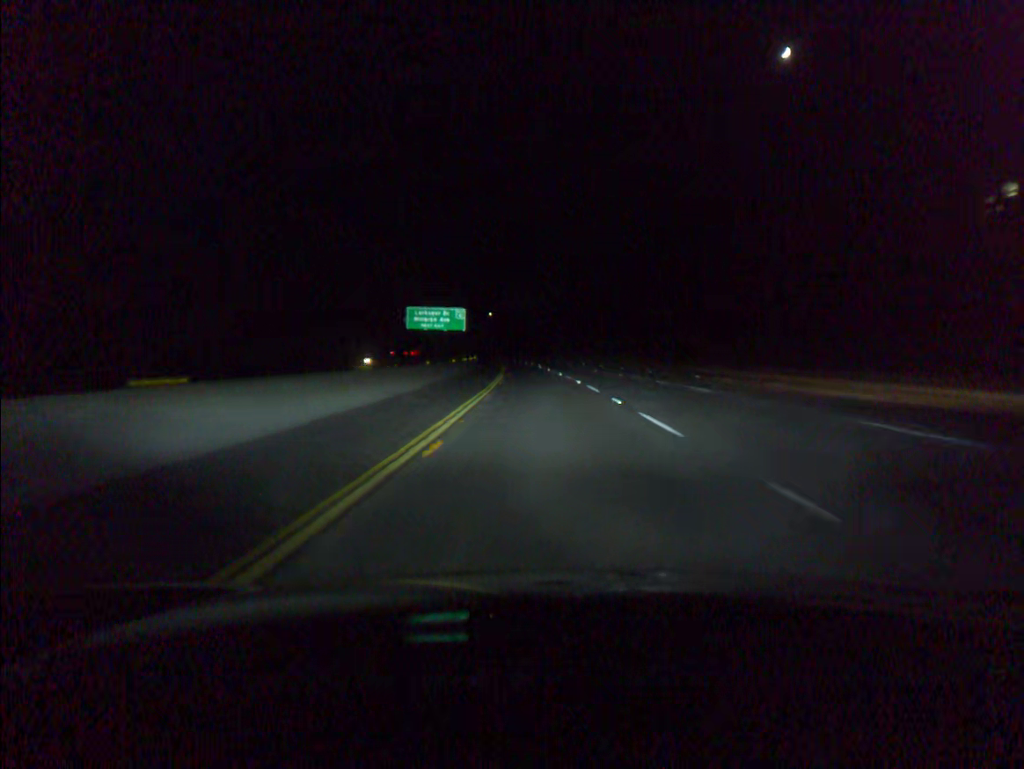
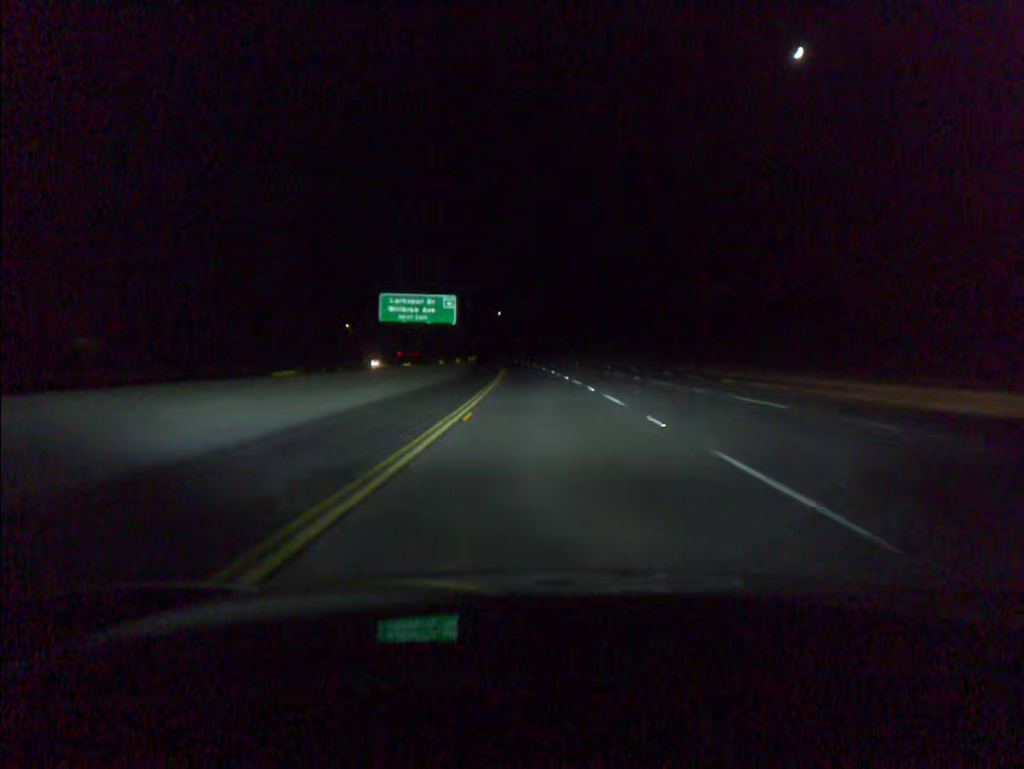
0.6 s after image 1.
(-0.1, +21.3) m; -1°
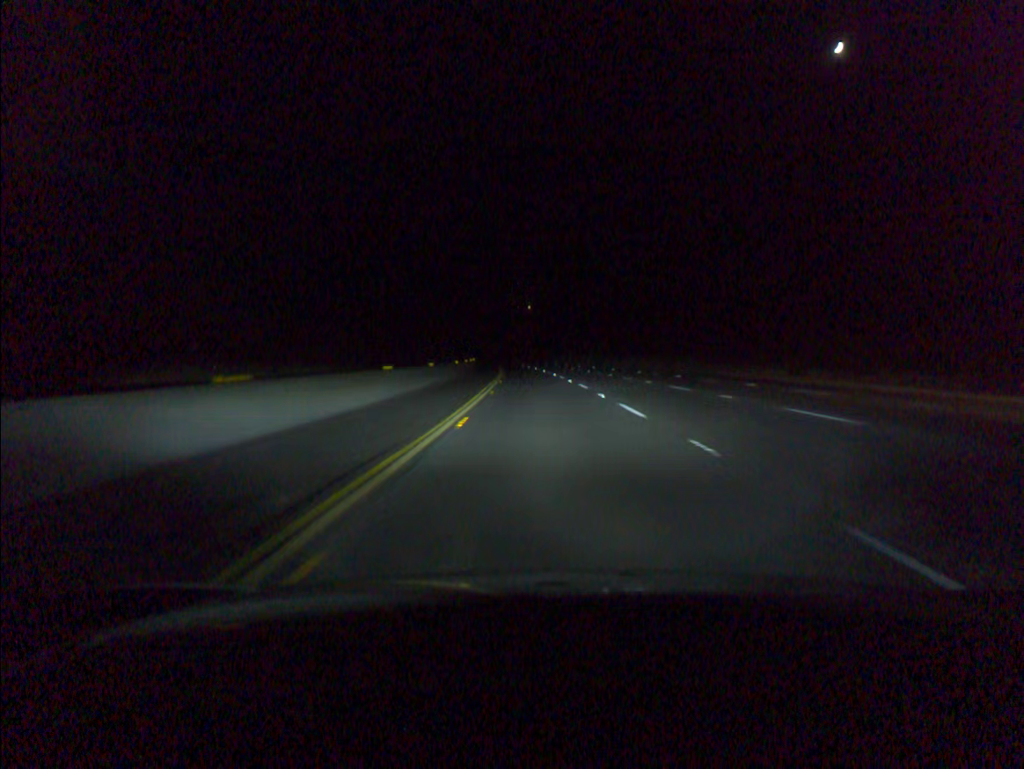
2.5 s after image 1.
(-1.4, +62.1) m; -3°
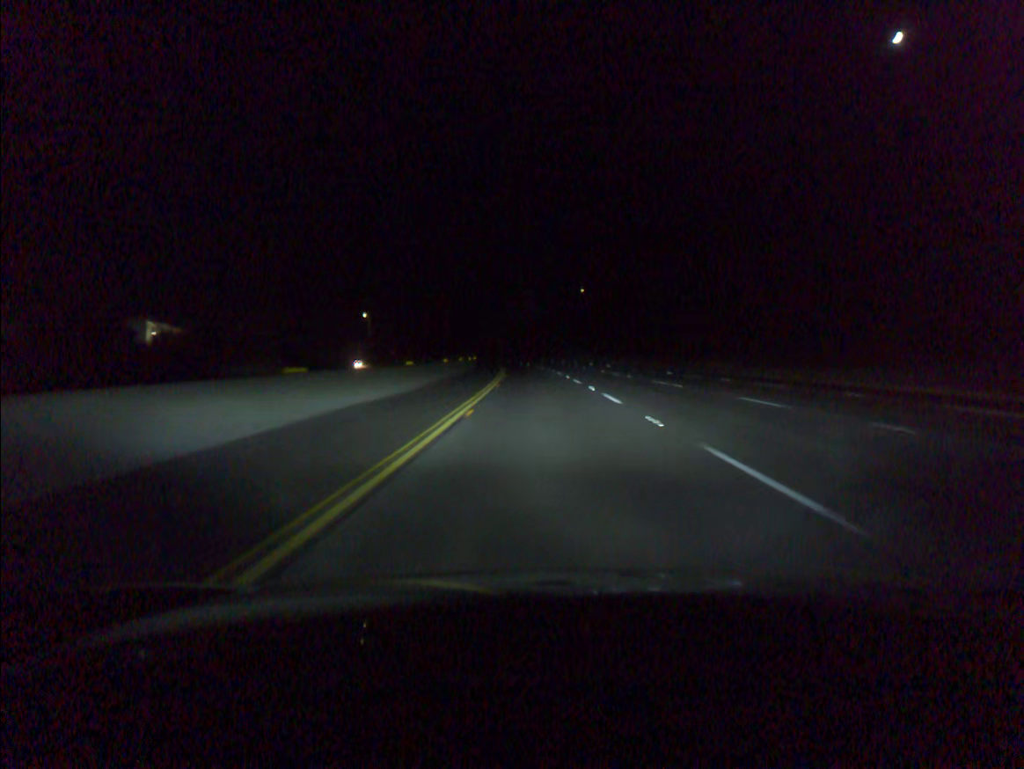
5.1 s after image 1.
(-2.6, +83.2) m; -4°
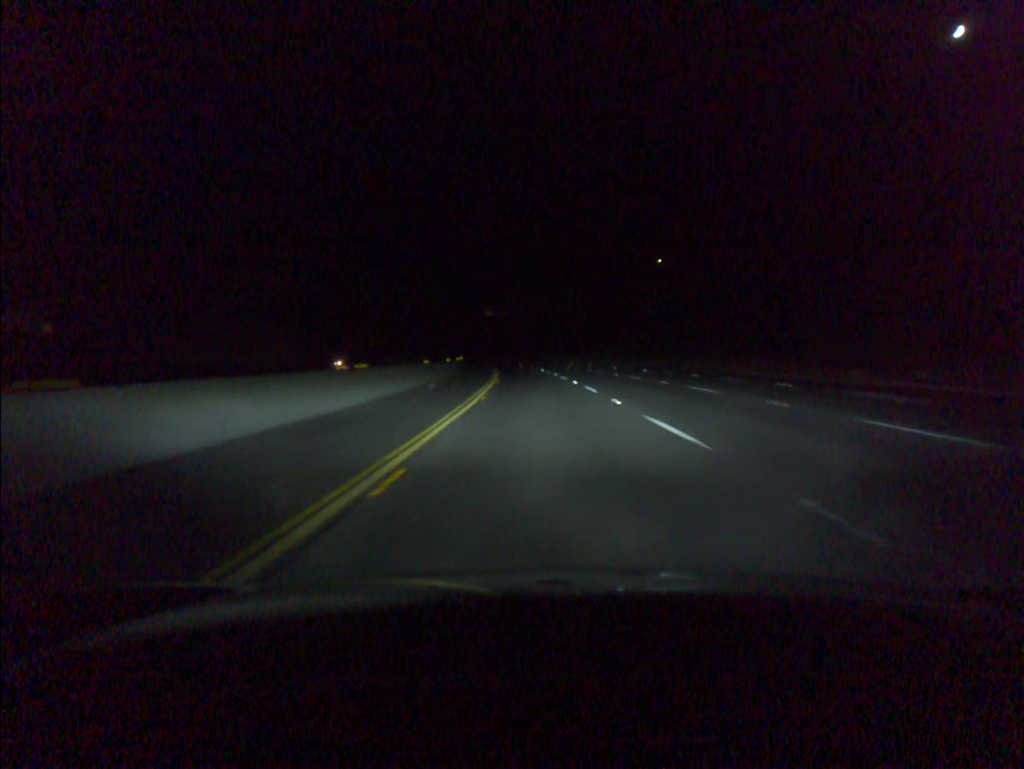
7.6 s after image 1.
(-2.2, +81.5) m; -3°
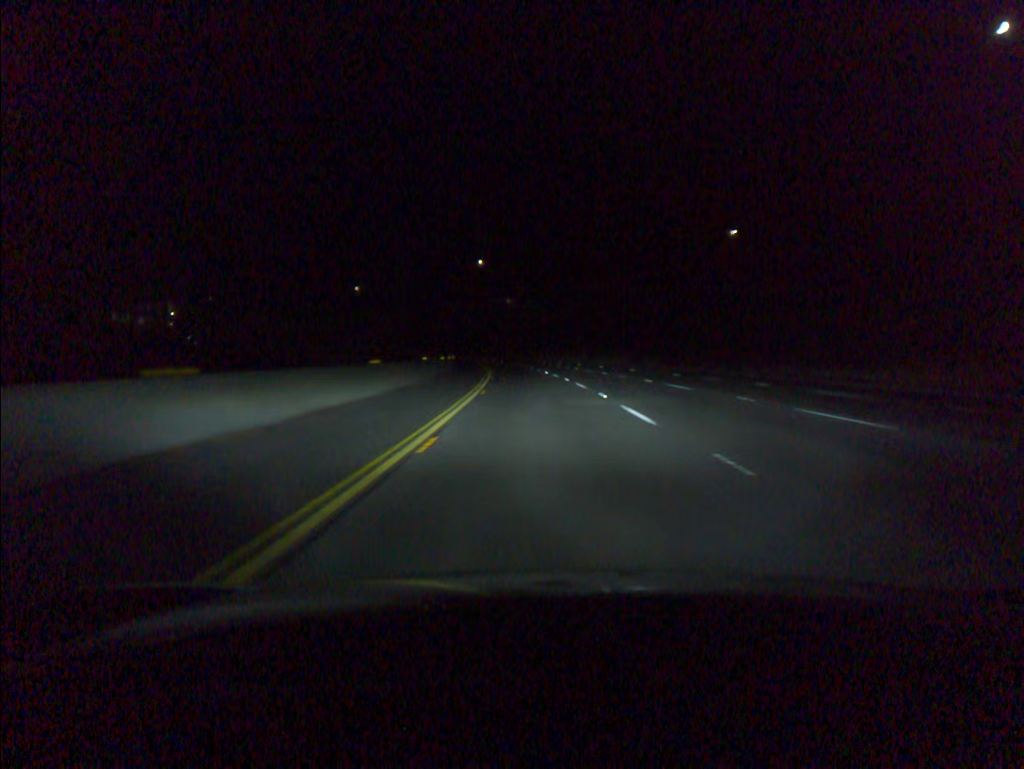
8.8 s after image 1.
(-0.7, +40.8) m; -2°
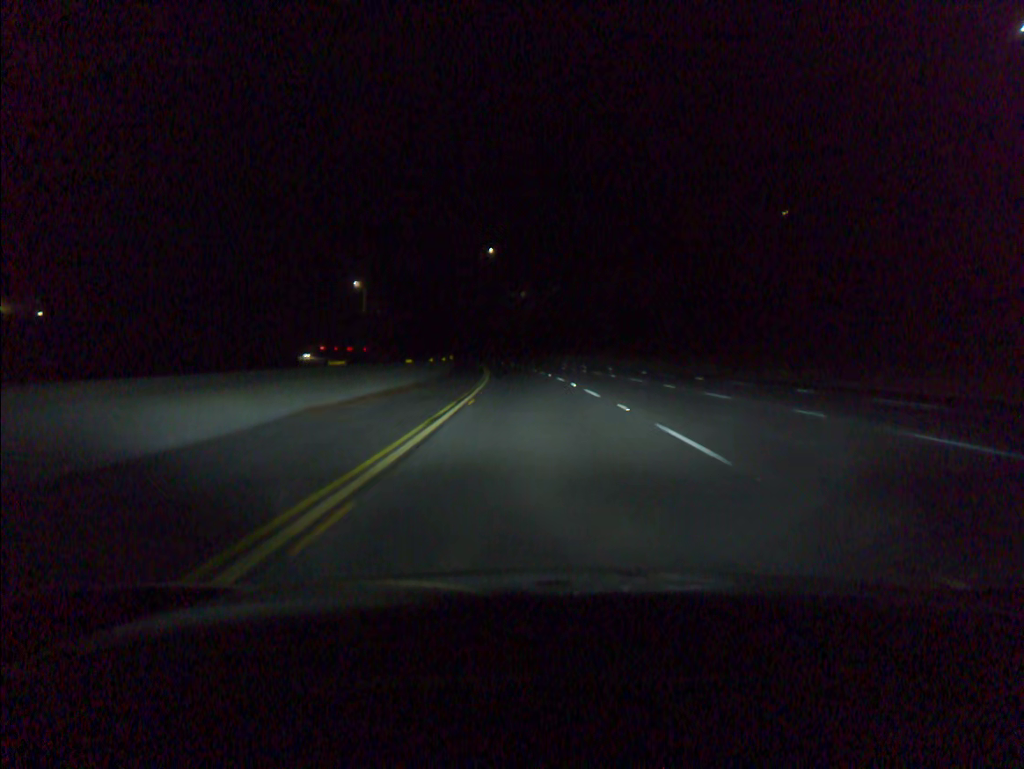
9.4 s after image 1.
(-0.2, +19.6) m; -1°
